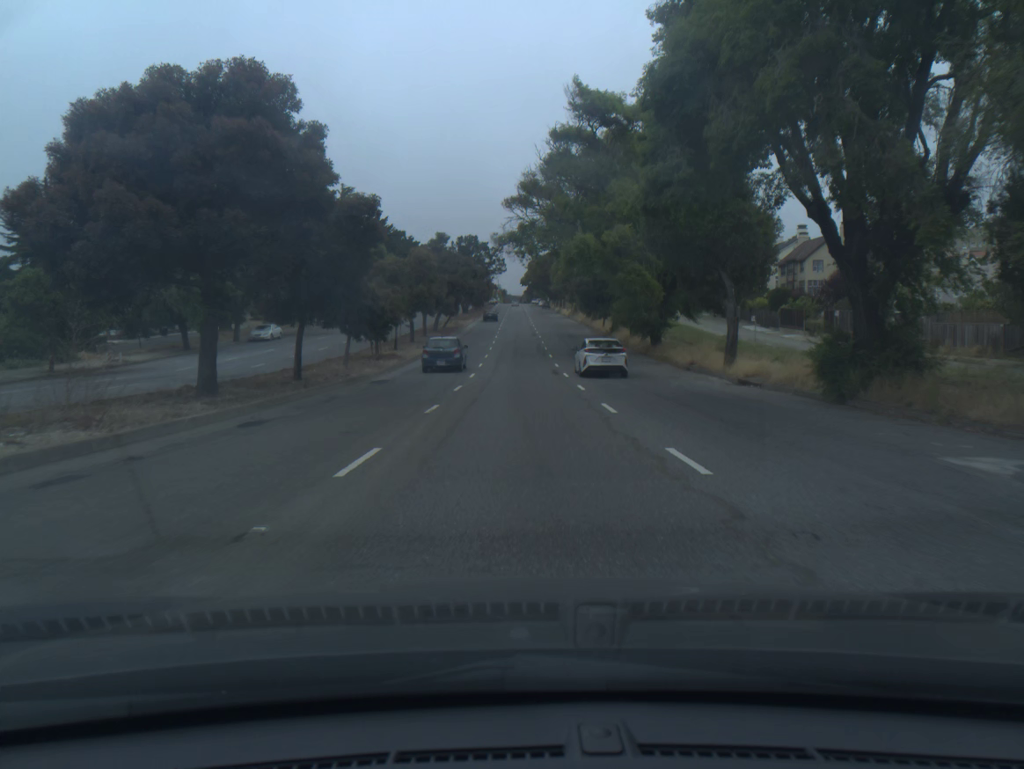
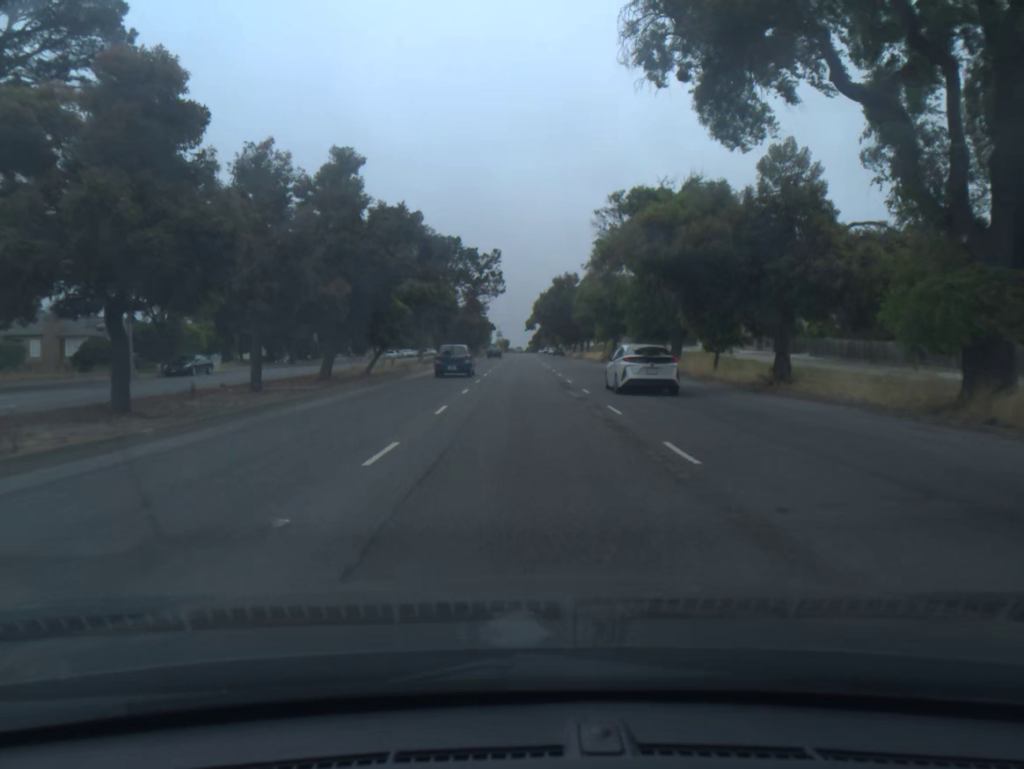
(0.0, +42.6) m; 0°
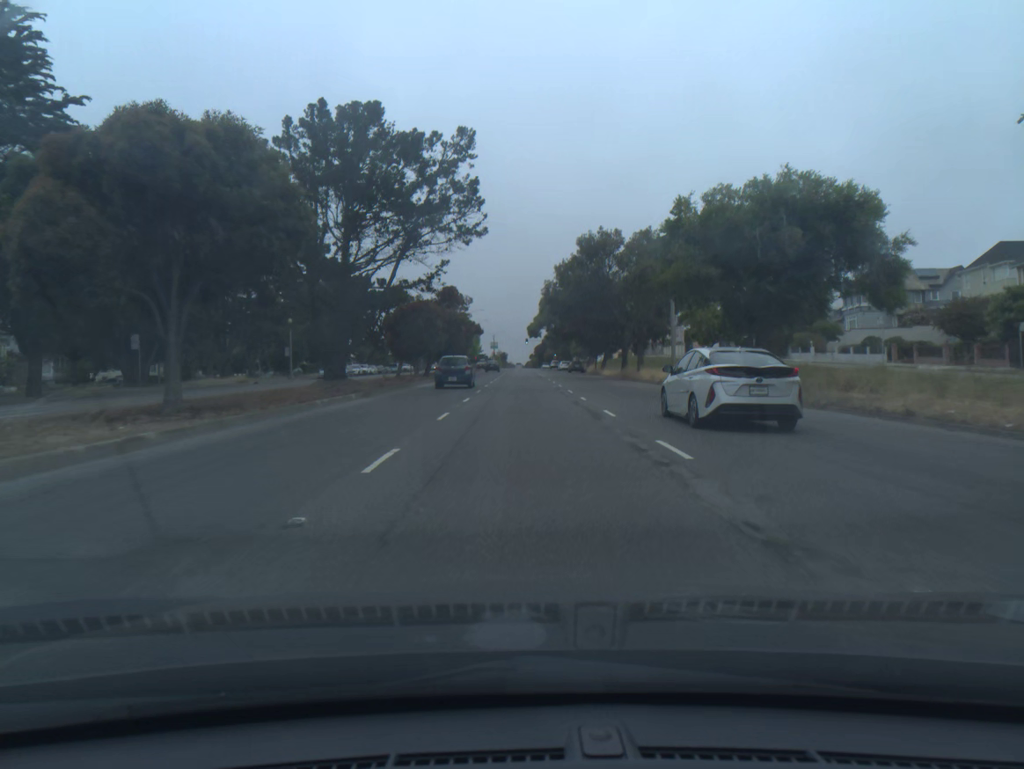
(+0.2, +42.9) m; 0°
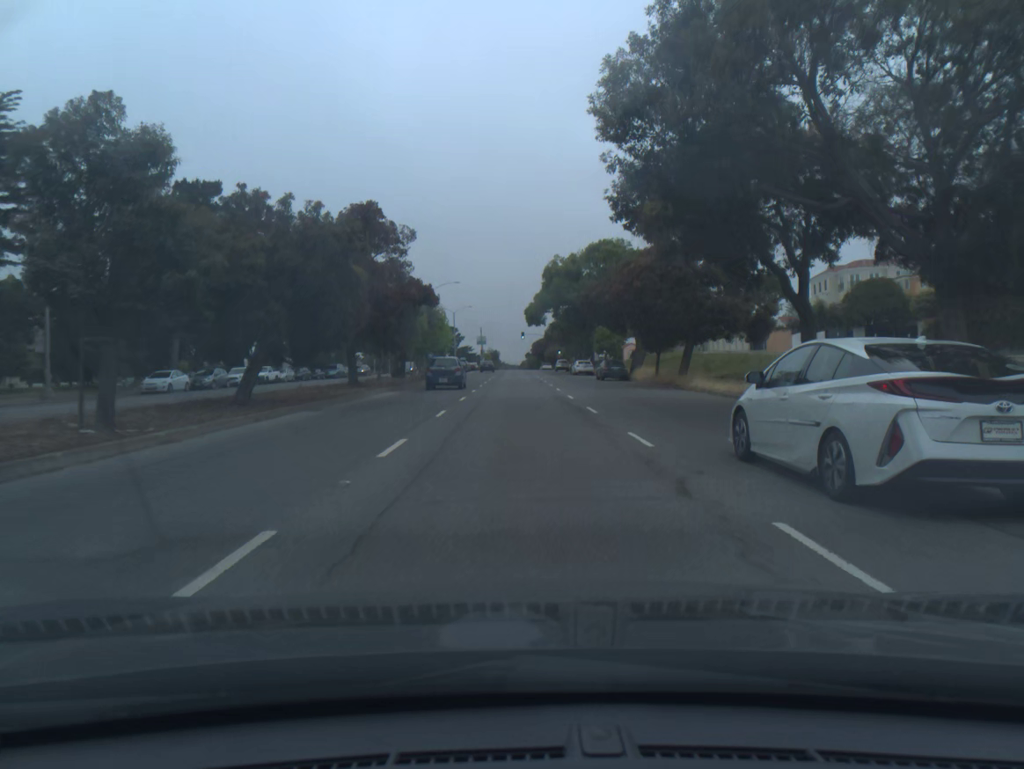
(+0.2, +41.3) m; 0°
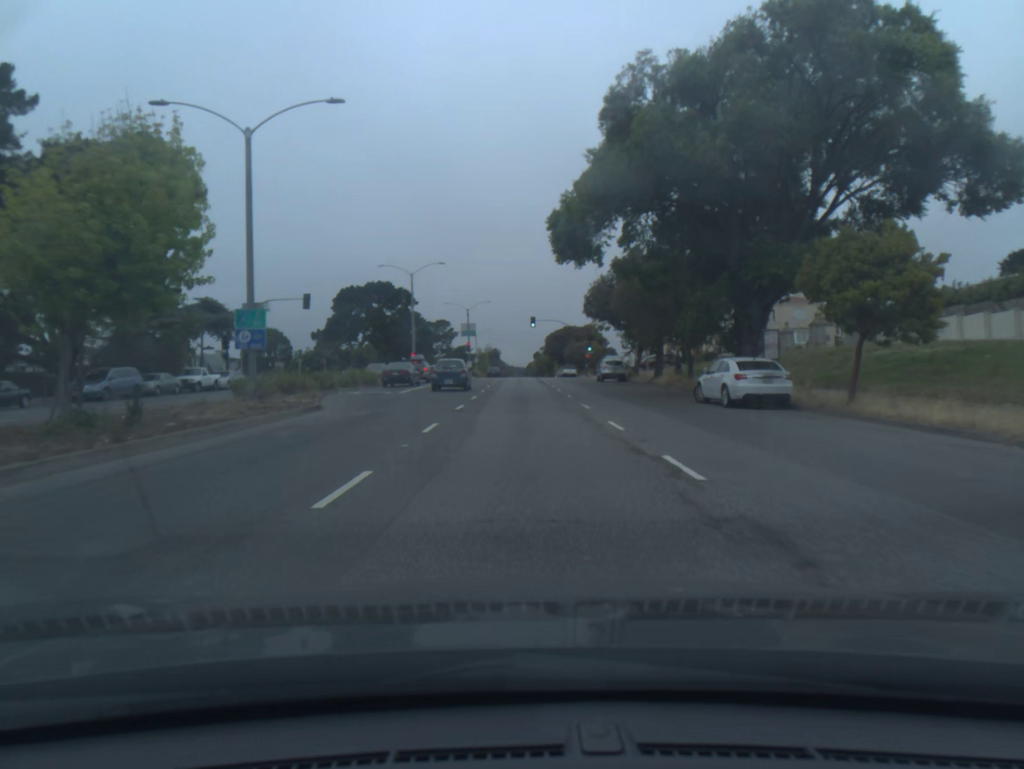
(-0.4, +54.0) m; -1°
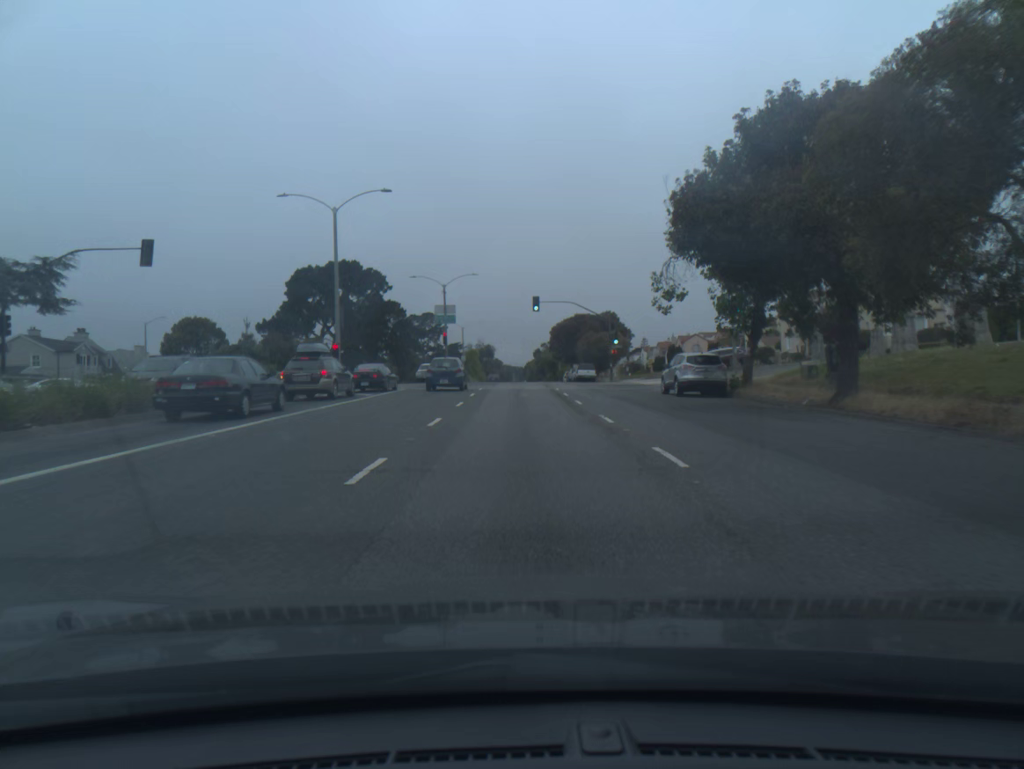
(0.0, +27.5) m; 0°
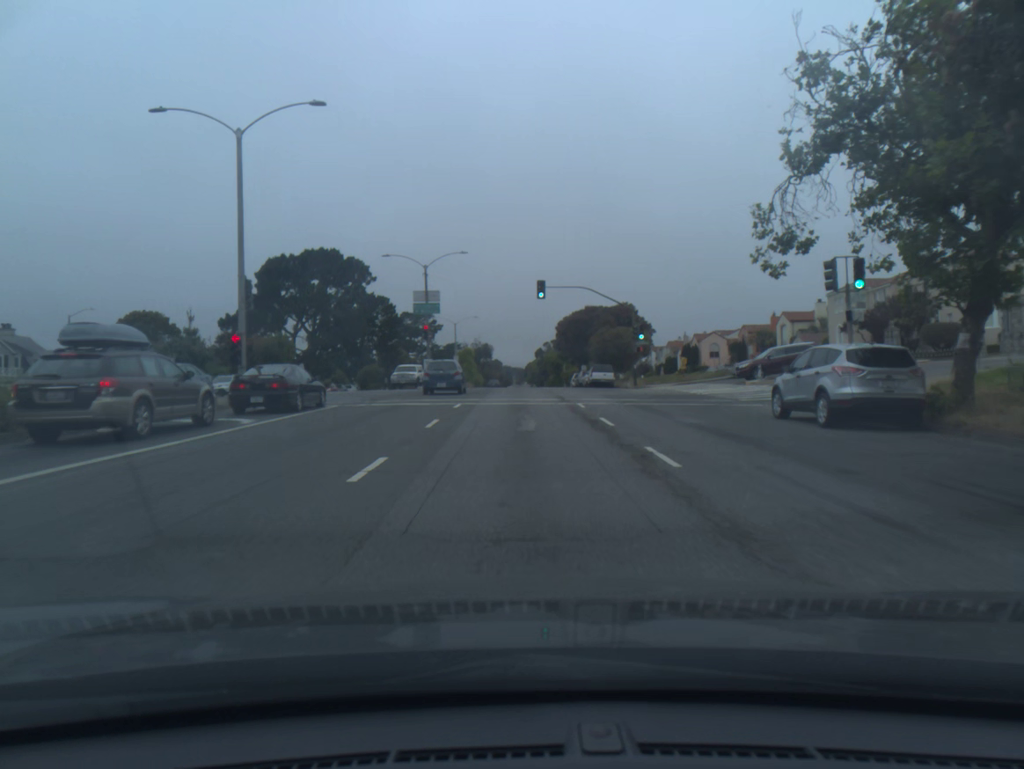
(0.0, +14.0) m; 0°
